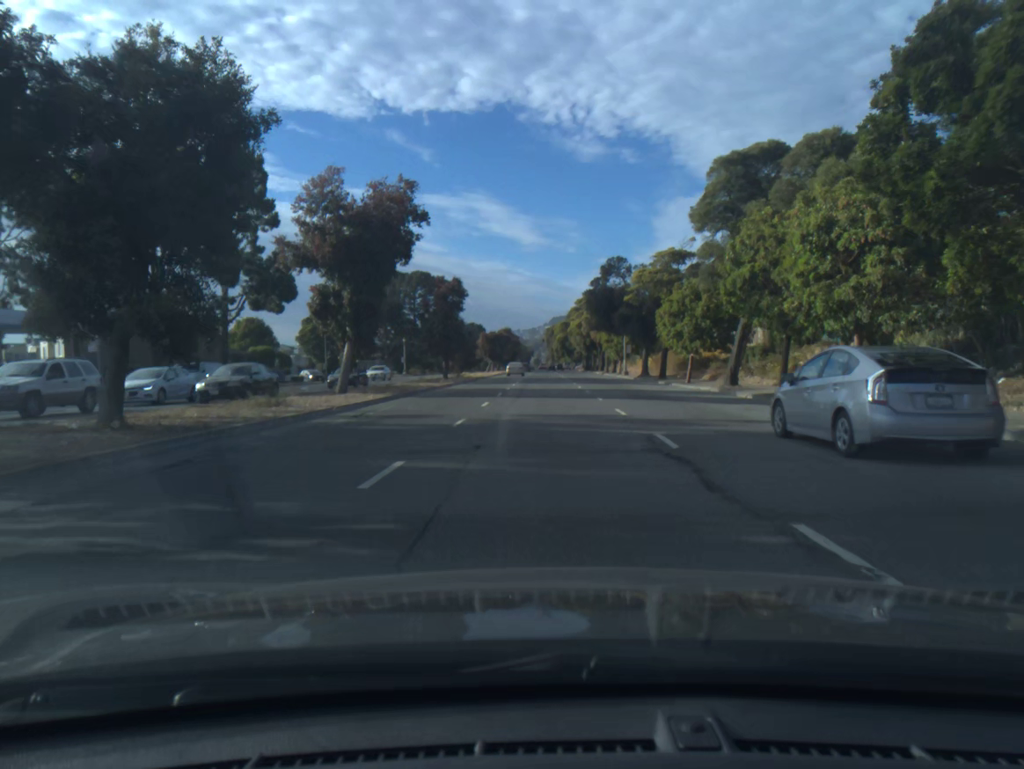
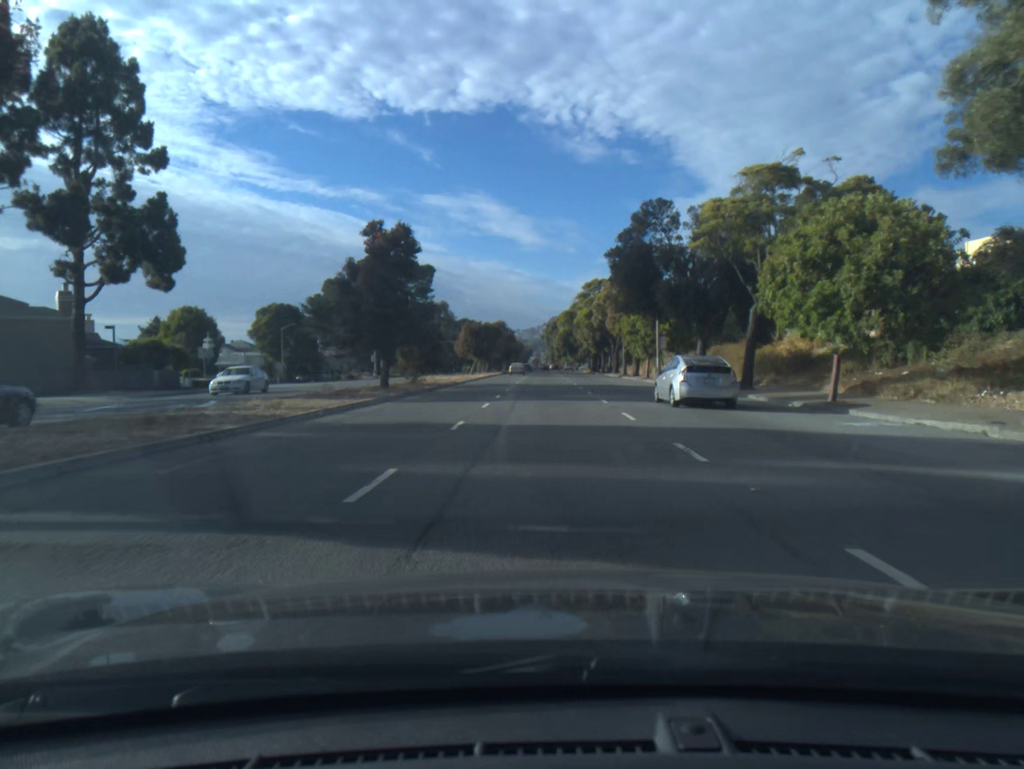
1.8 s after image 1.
(0.0, +22.8) m; 0°
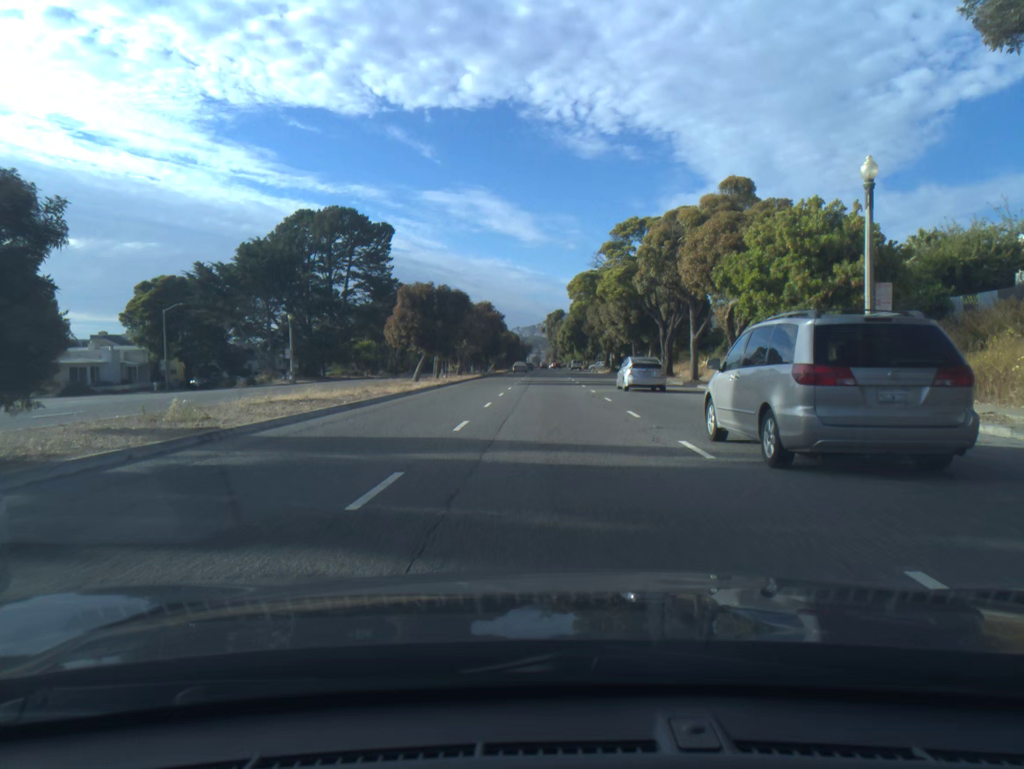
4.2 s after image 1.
(-0.1, +36.7) m; 0°
